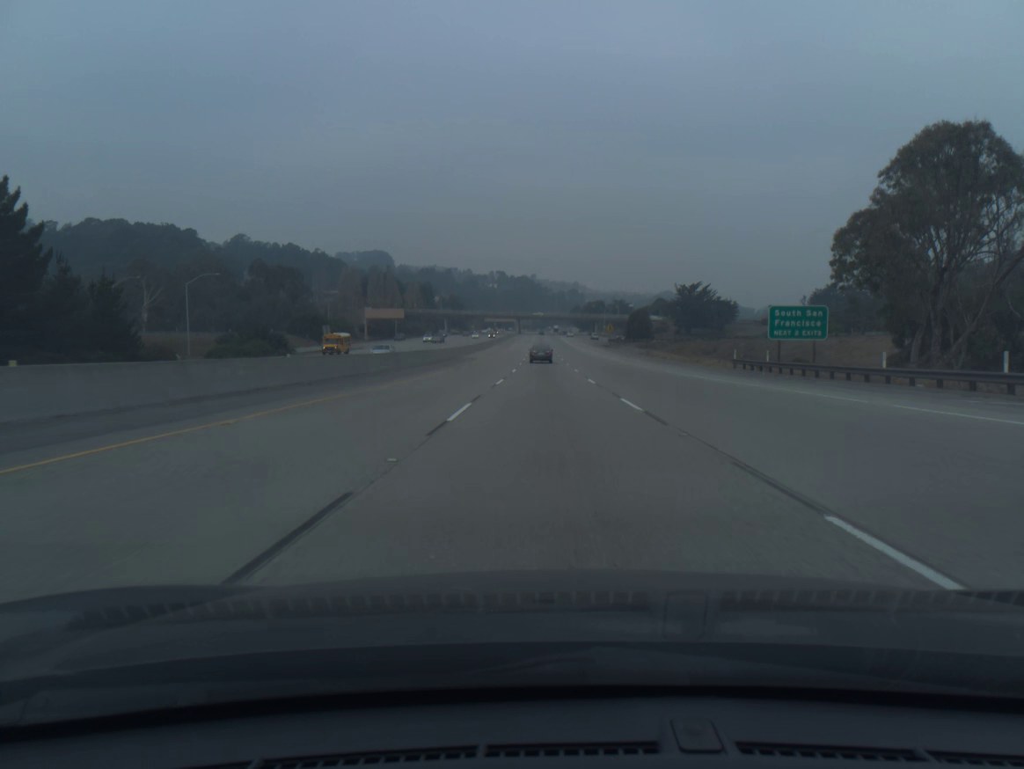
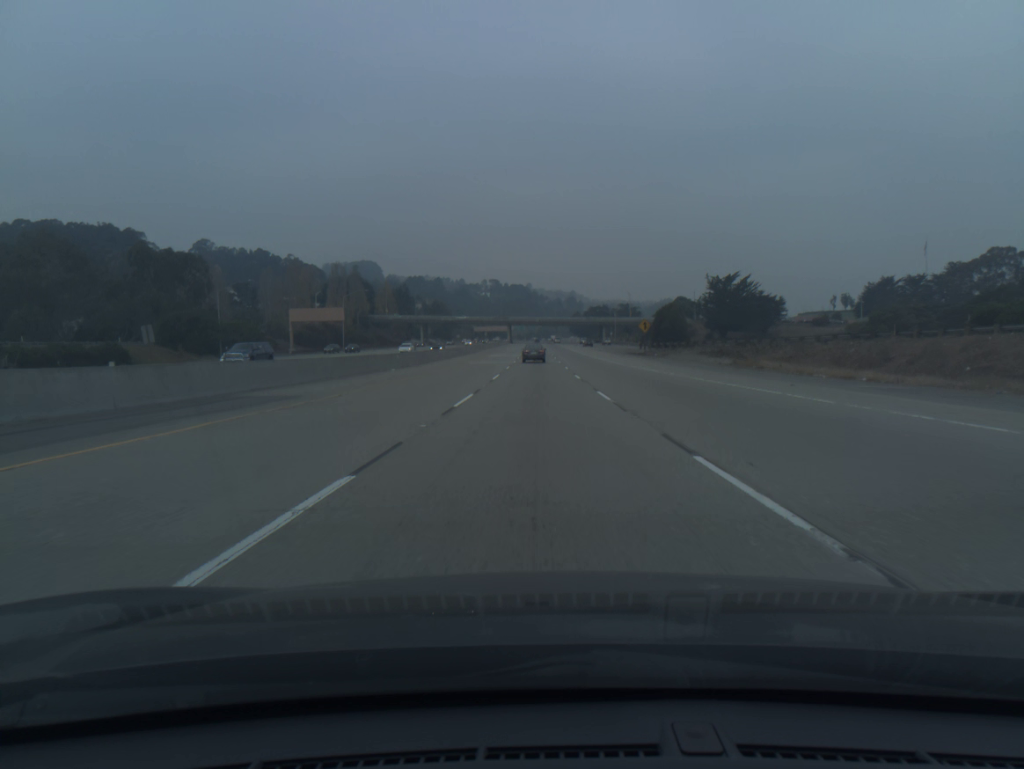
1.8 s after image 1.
(+0.2, +54.2) m; 0°
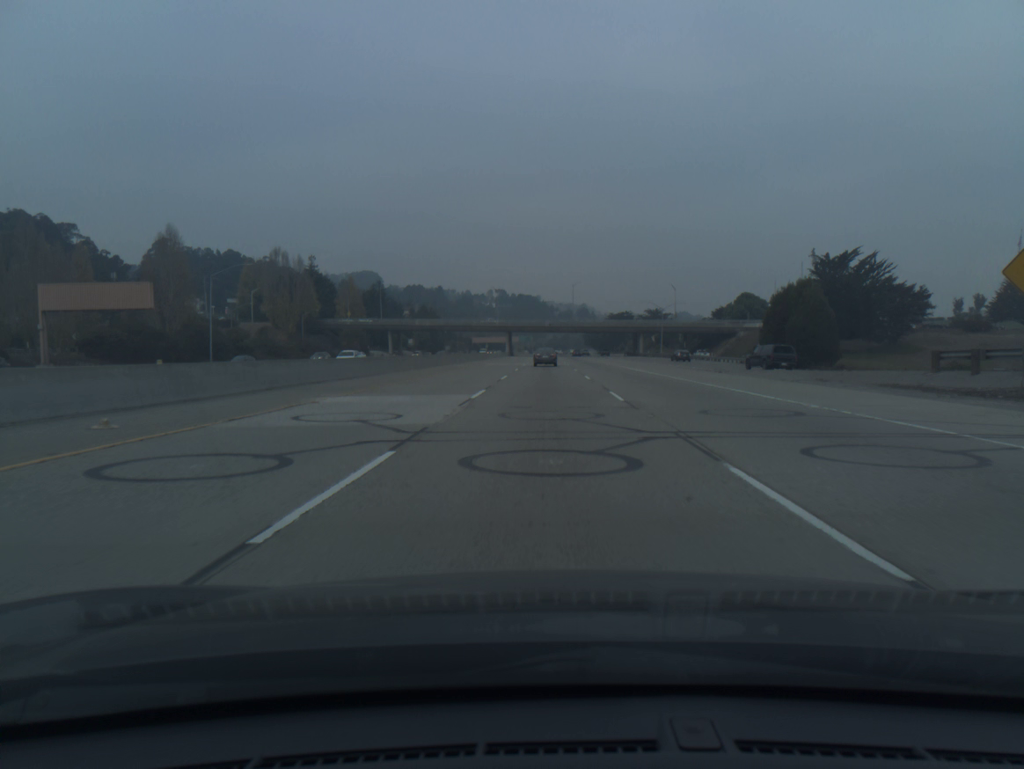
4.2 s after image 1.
(-0.5, +71.6) m; -1°
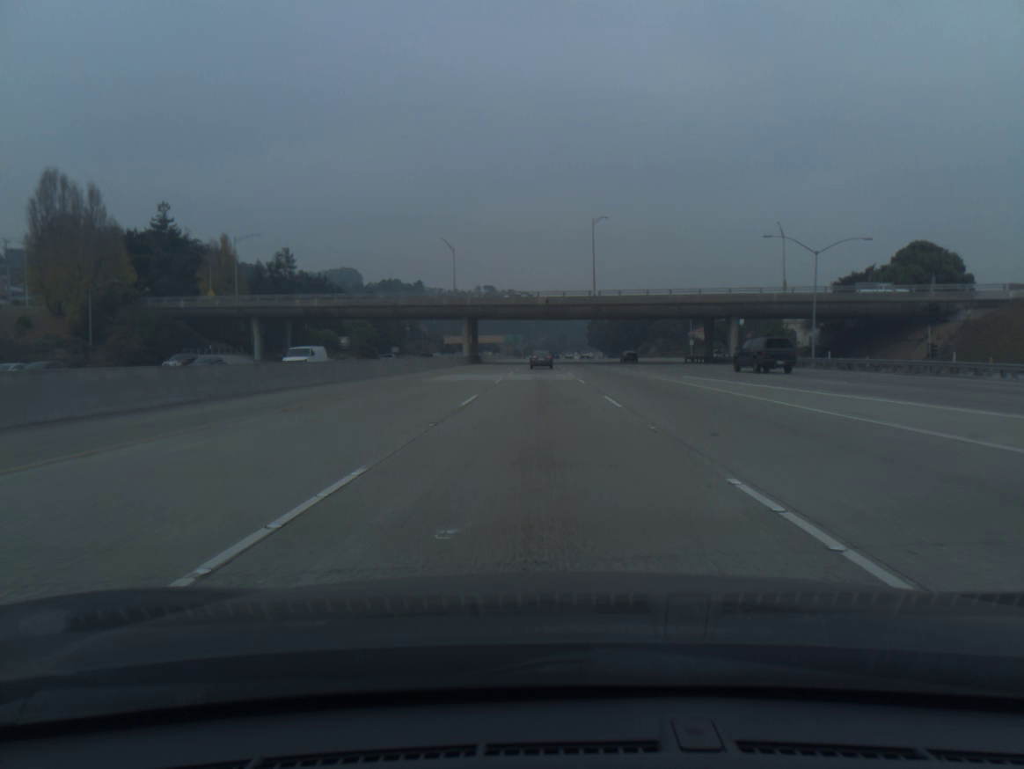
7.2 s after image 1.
(+0.5, +88.2) m; 0°
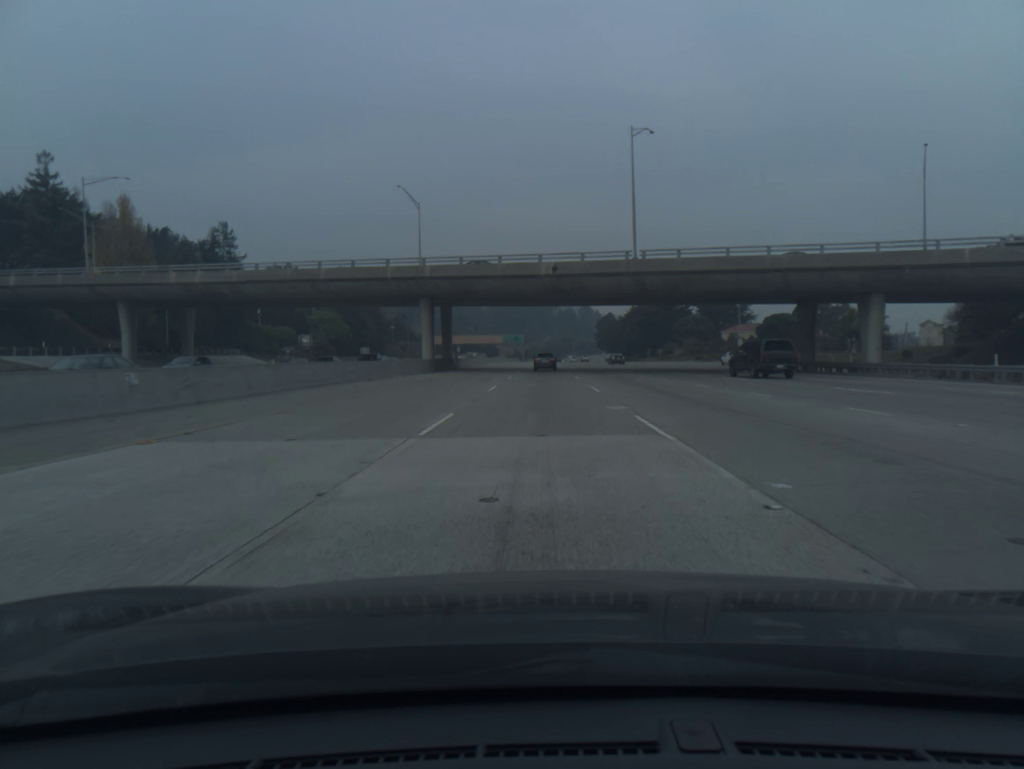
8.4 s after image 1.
(-0.1, +35.1) m; 0°
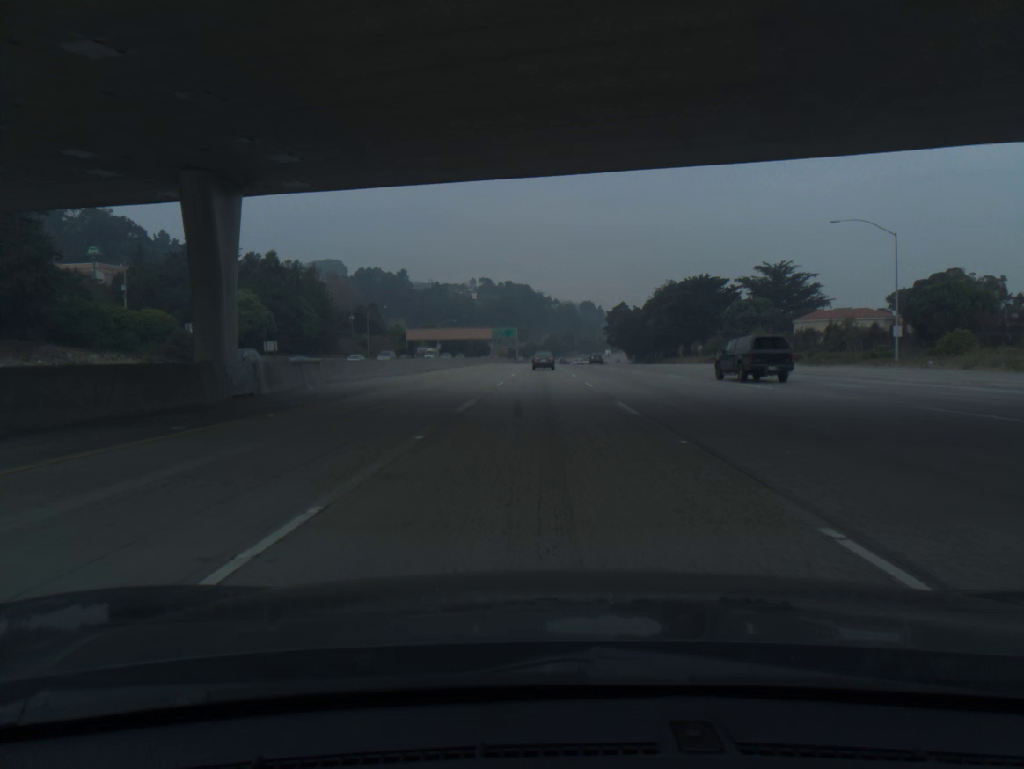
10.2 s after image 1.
(0.0, +52.8) m; 0°
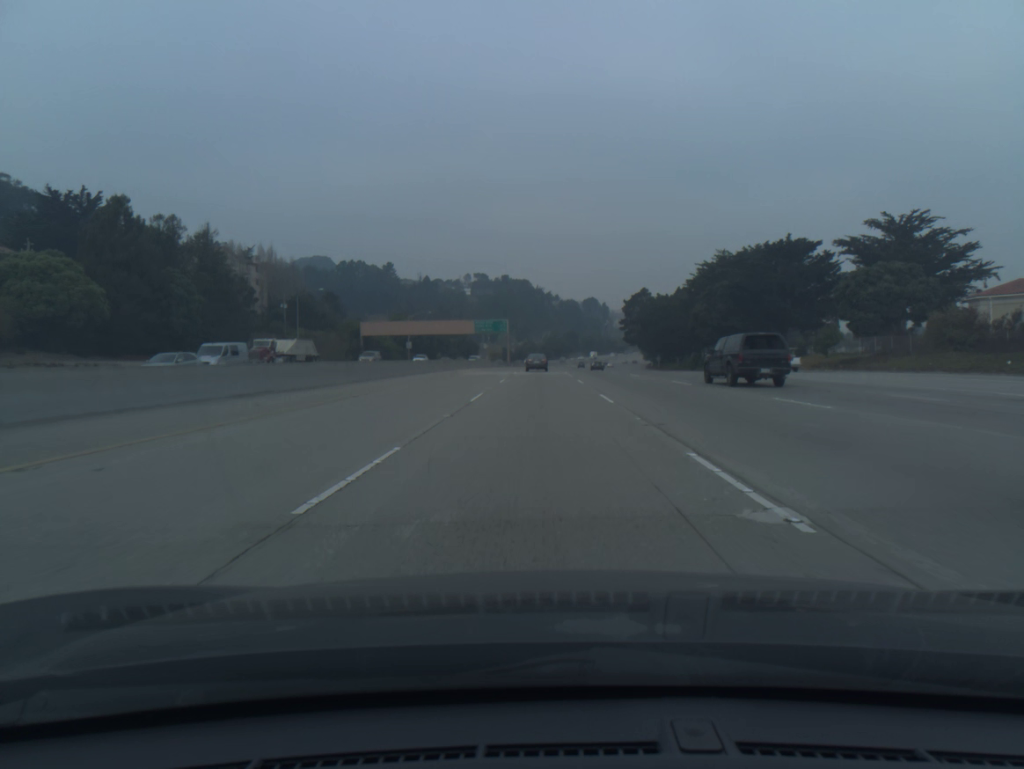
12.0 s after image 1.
(0.0, +53.1) m; 0°
